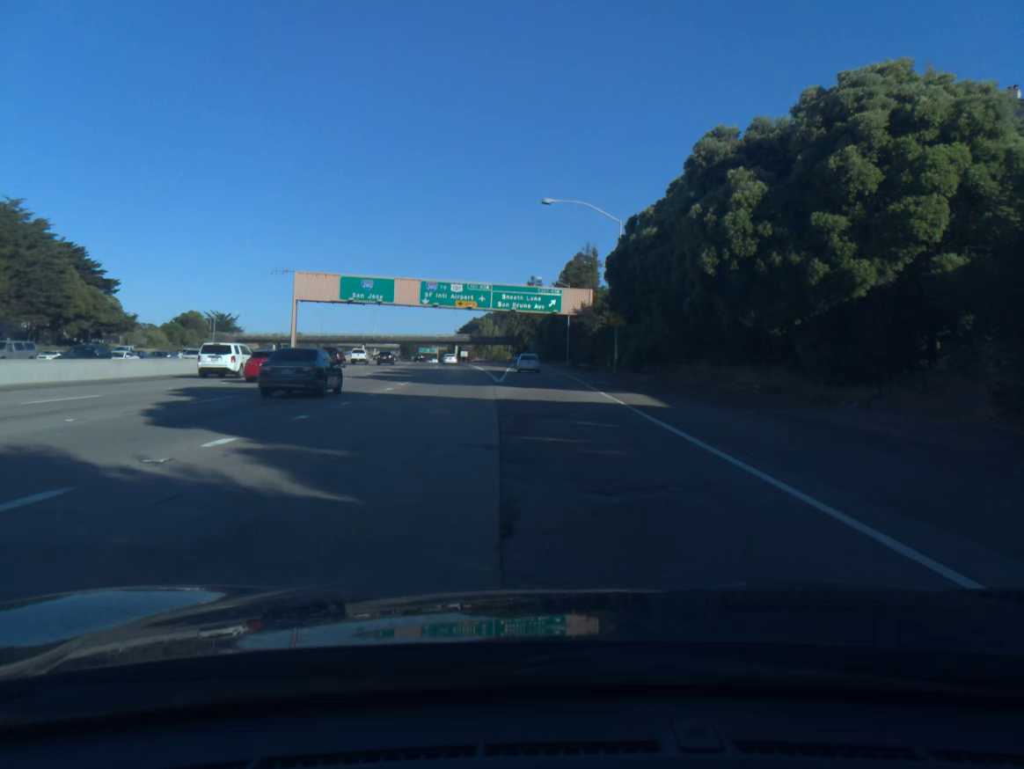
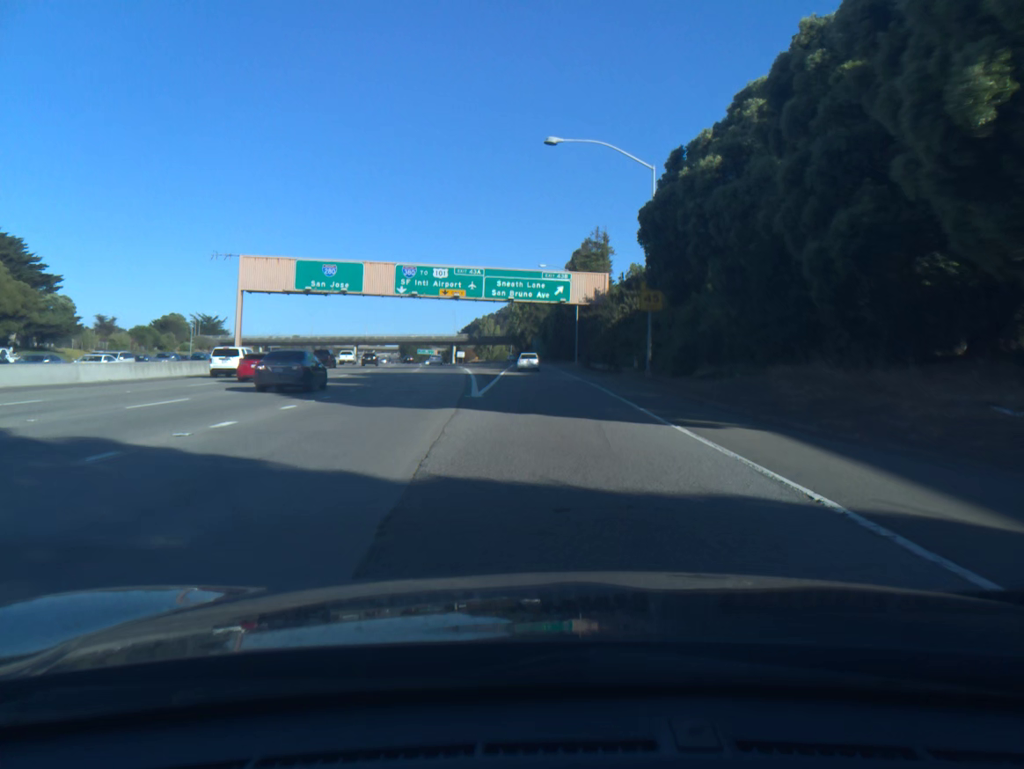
(0.0, +15.2) m; 0°
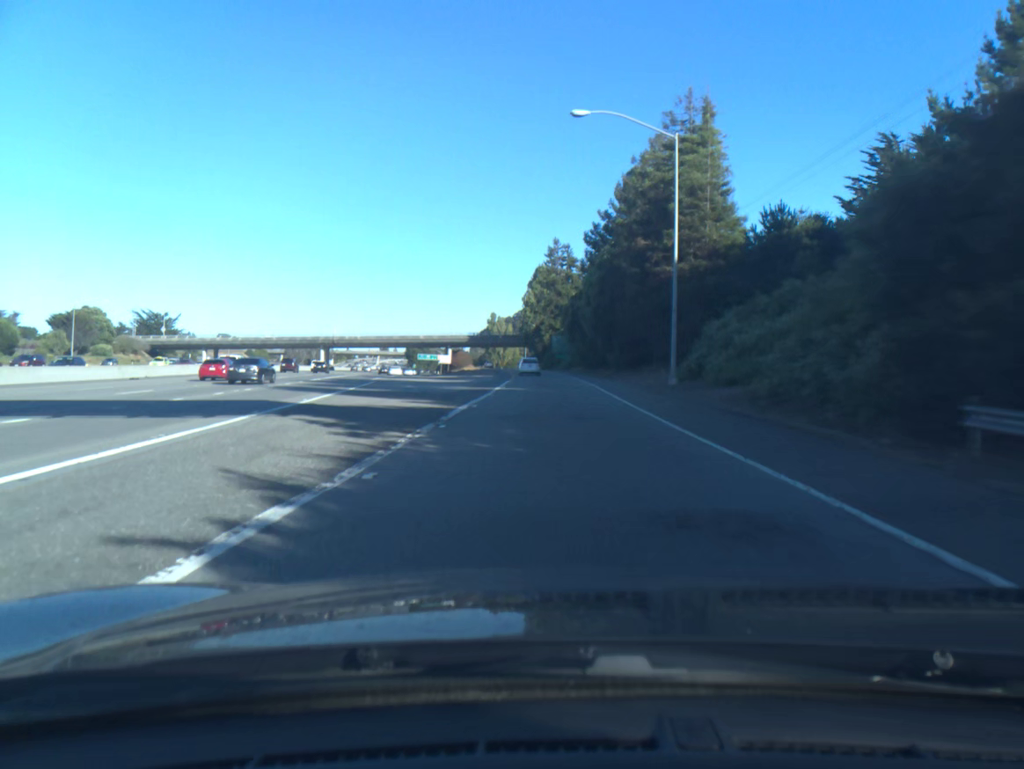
(-0.6, +60.5) m; -1°
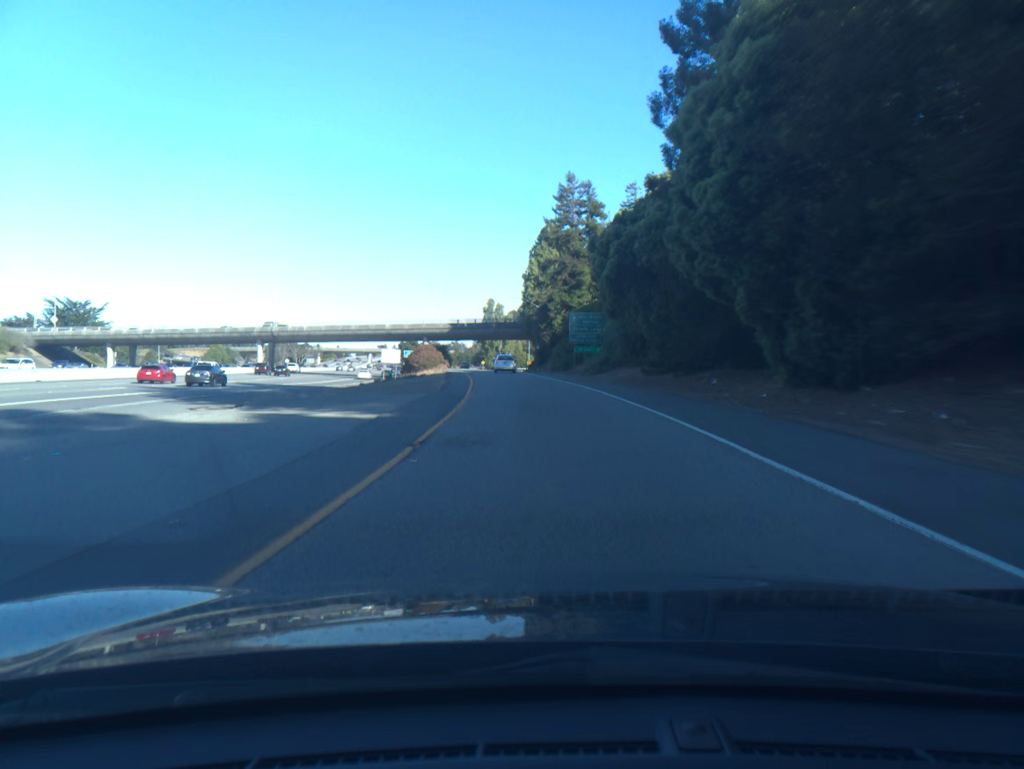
(-0.1, +45.8) m; 0°
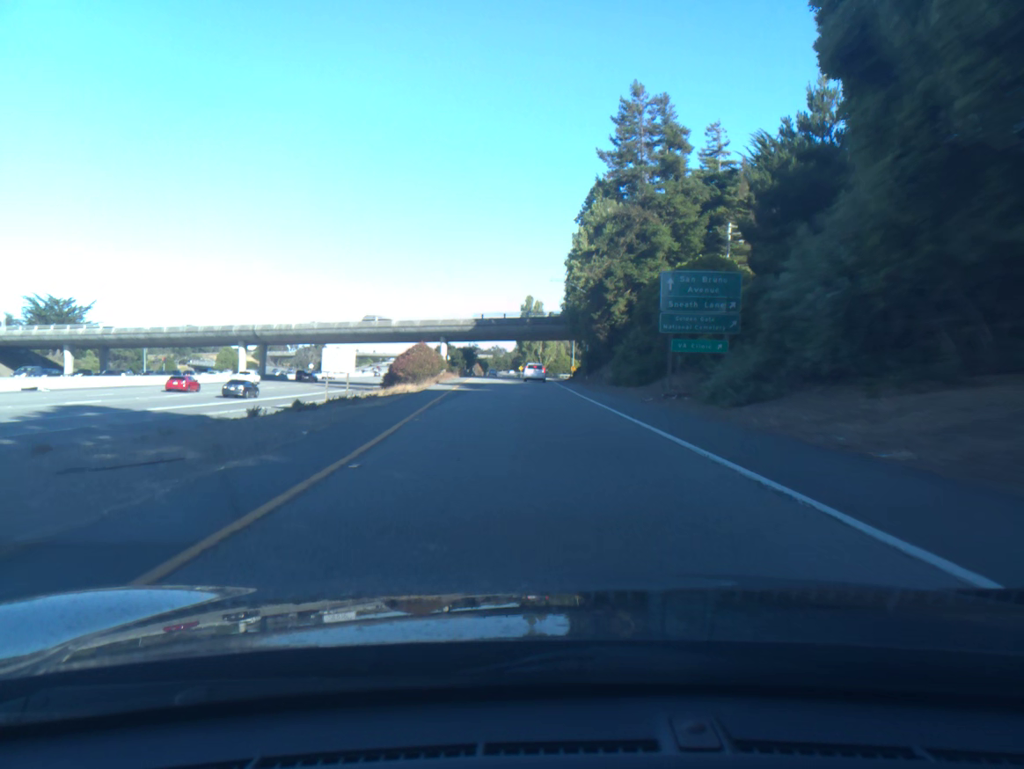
(-0.7, +30.7) m; -3°
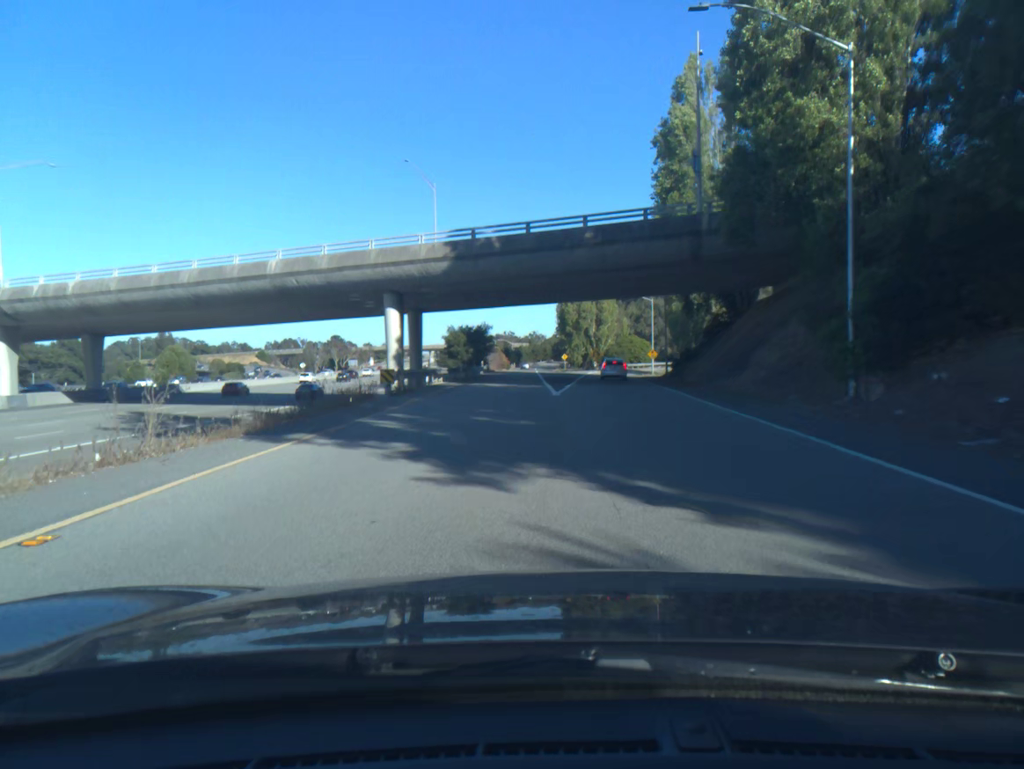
(-2.4, +61.4) m; -3°
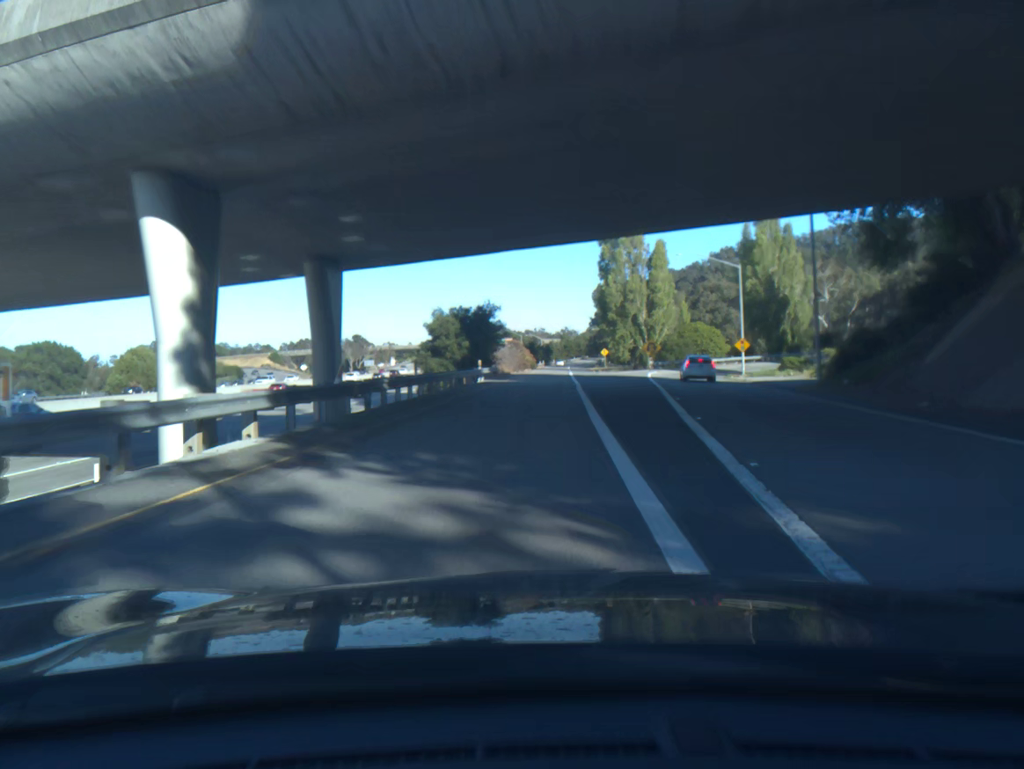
(-0.2, +30.8) m; -2°
